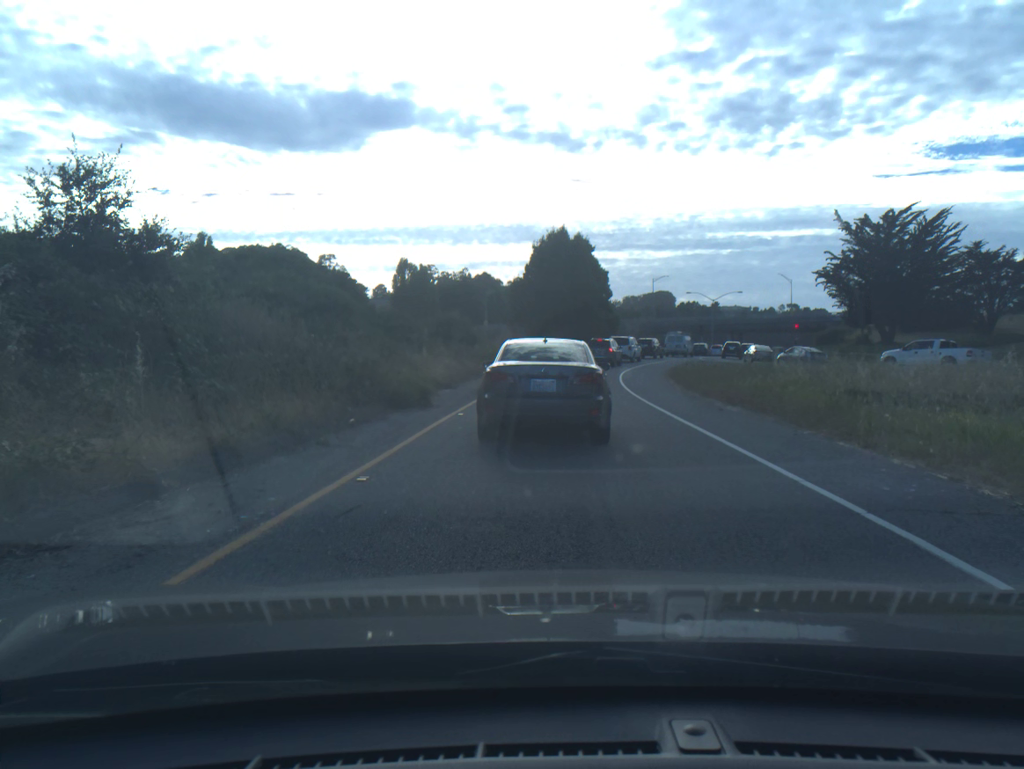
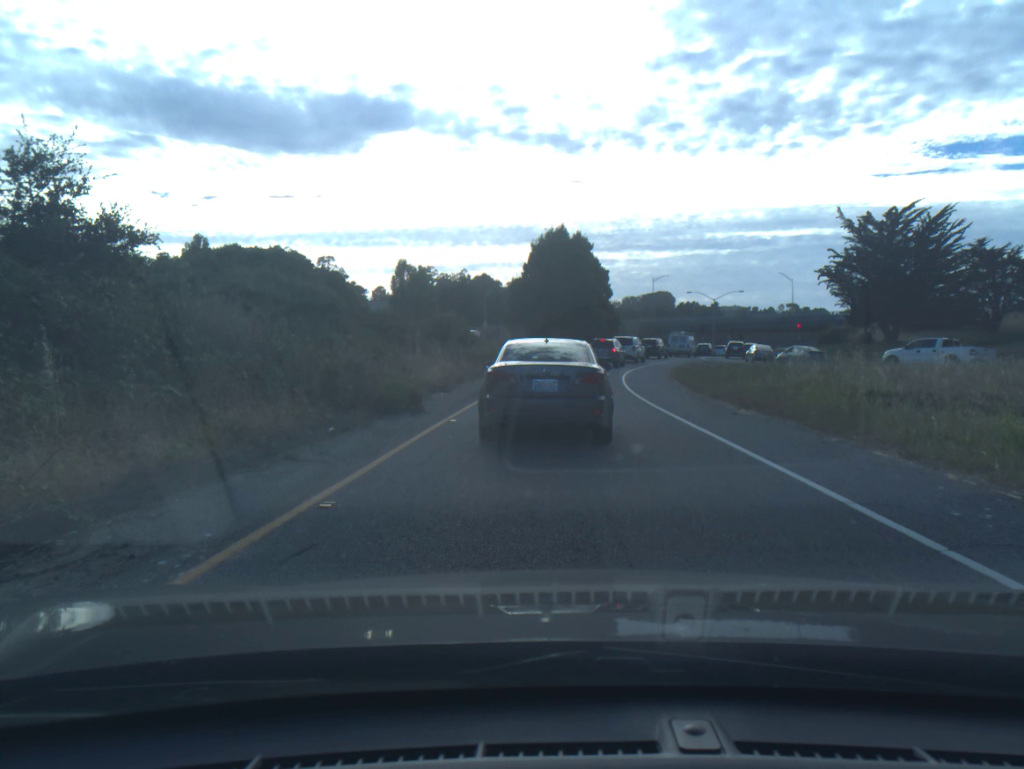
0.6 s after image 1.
(0.0, +1.3) m; 0°
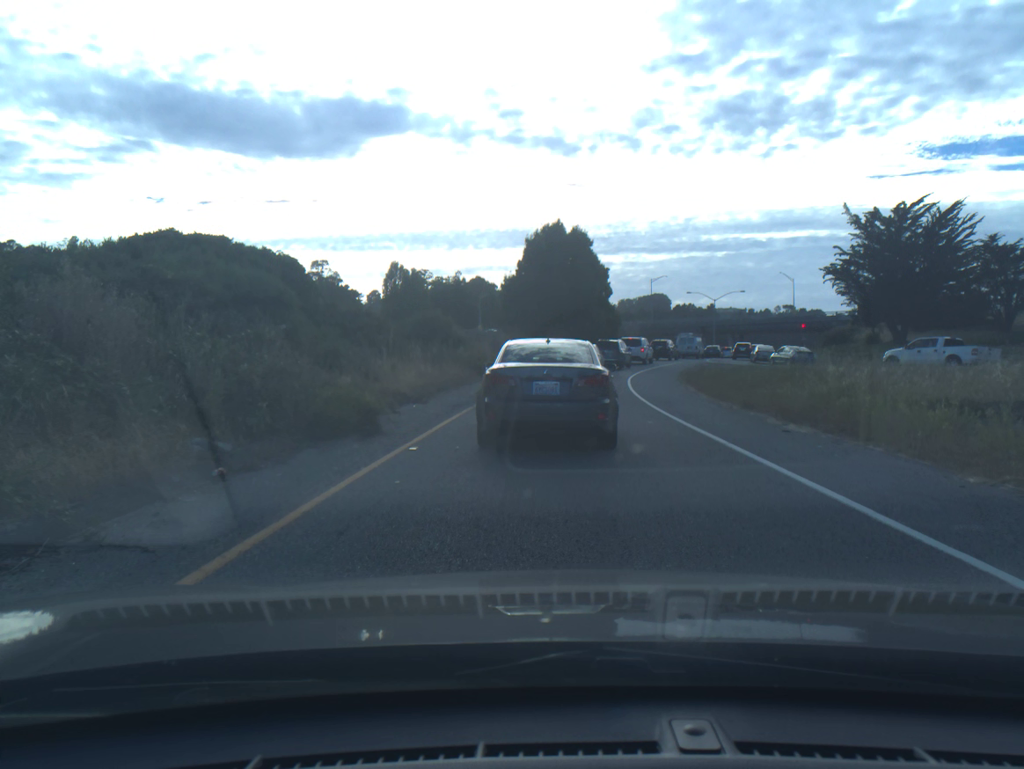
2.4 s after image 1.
(0.0, +3.8) m; 0°
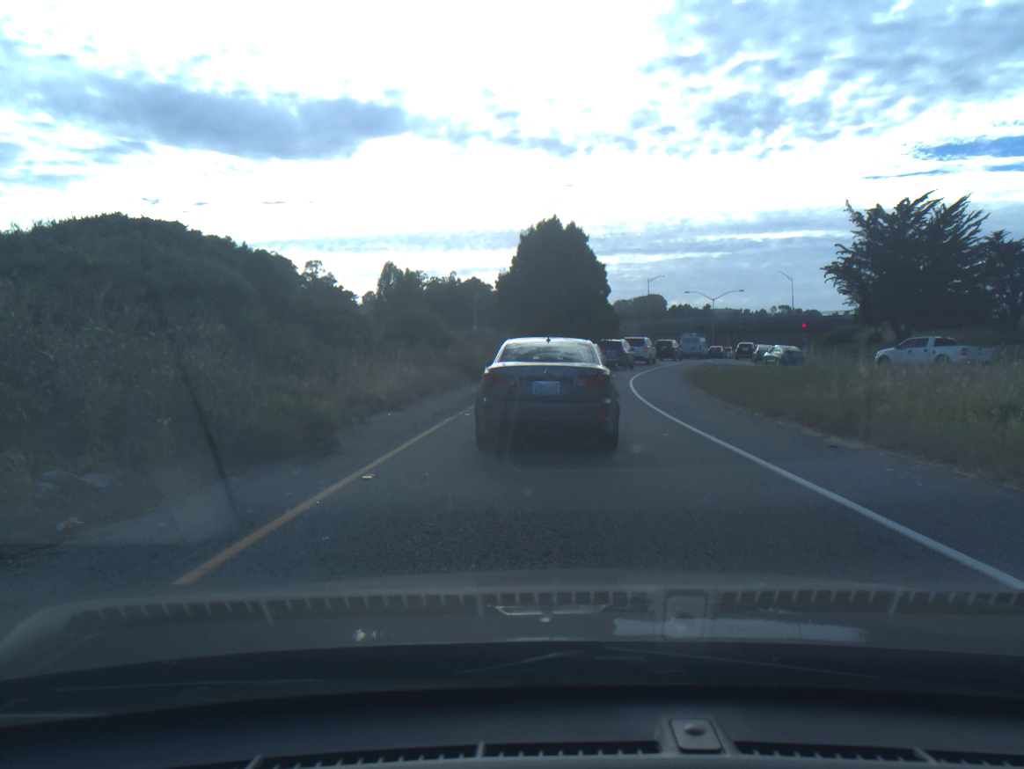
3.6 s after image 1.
(0.0, +2.3) m; 0°
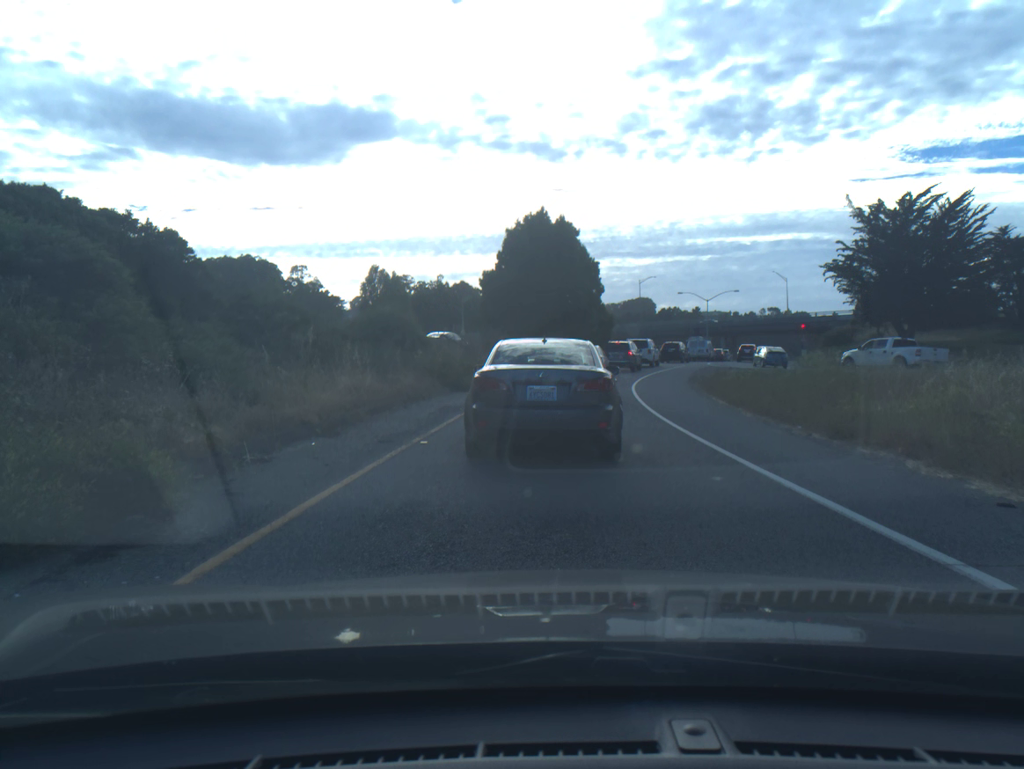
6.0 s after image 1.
(0.0, +4.2) m; +1°
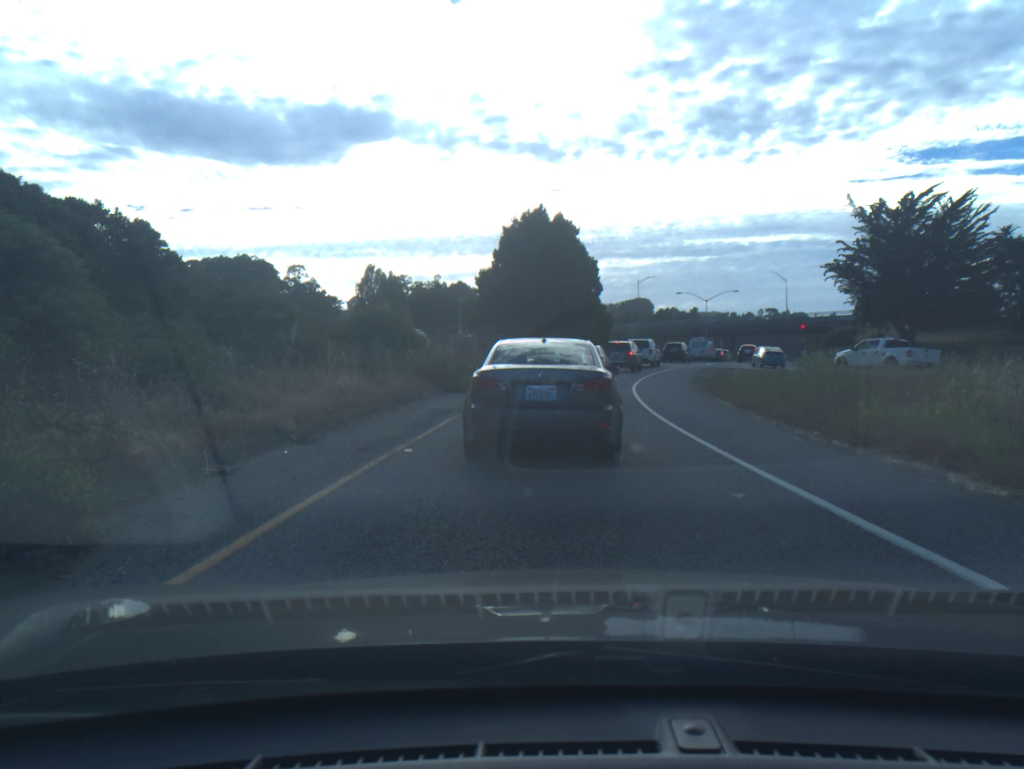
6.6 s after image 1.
(0.0, +1.0) m; 0°
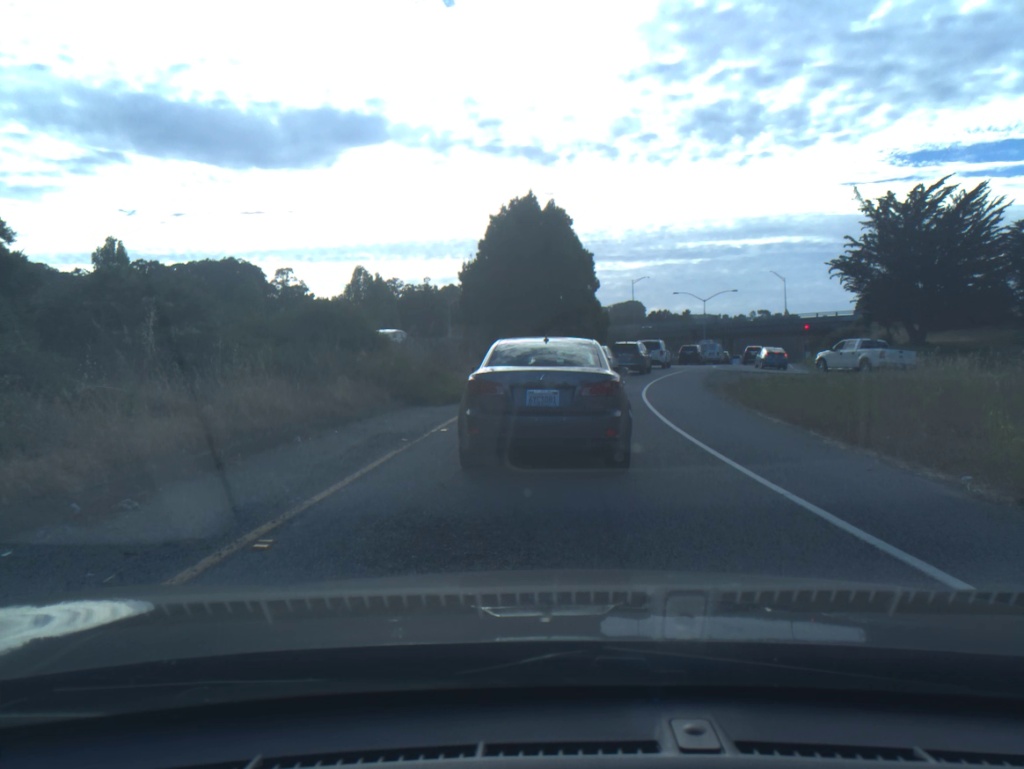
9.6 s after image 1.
(+0.1, +4.8) m; +1°
